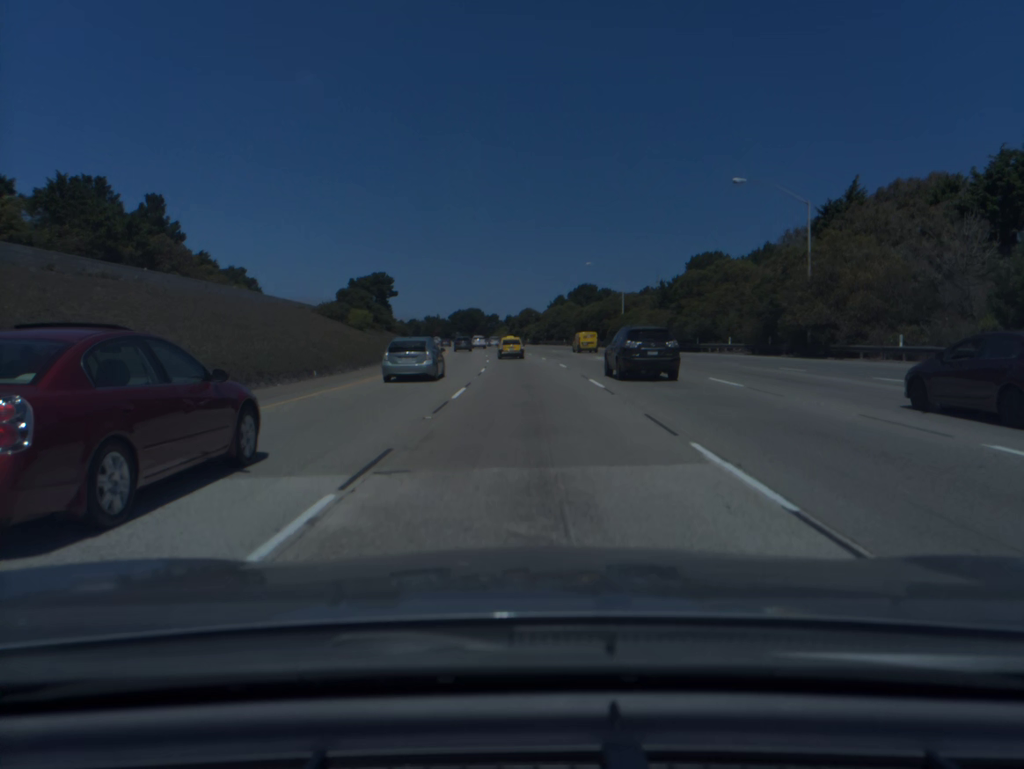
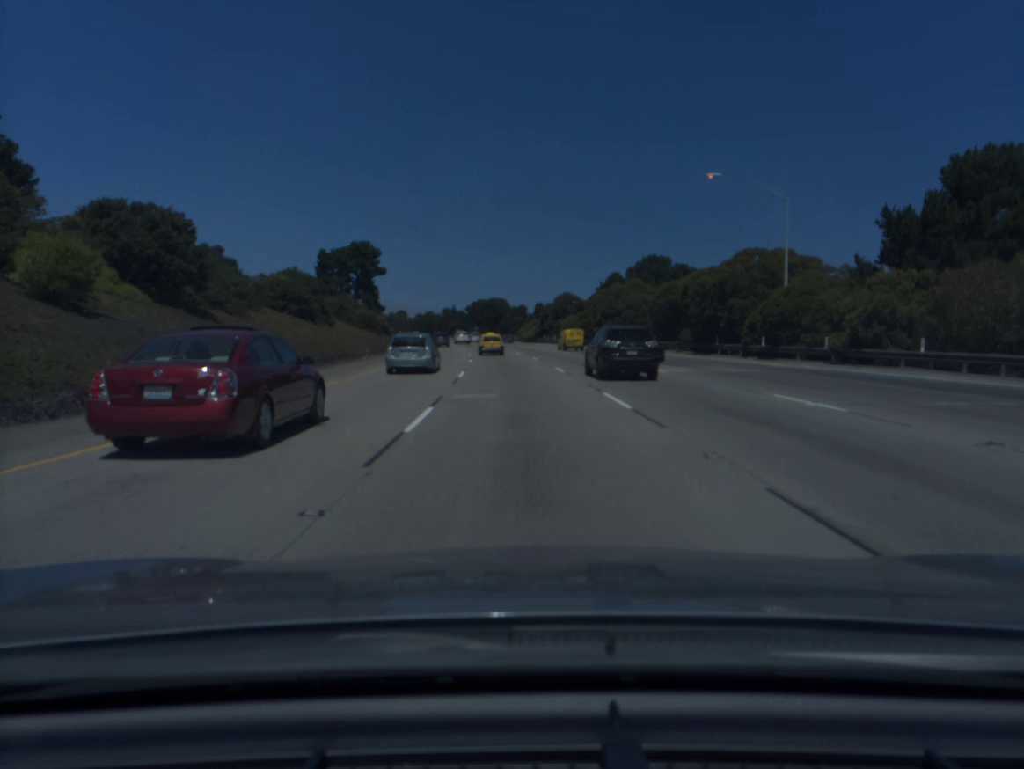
(-0.6, +50.4) m; -2°
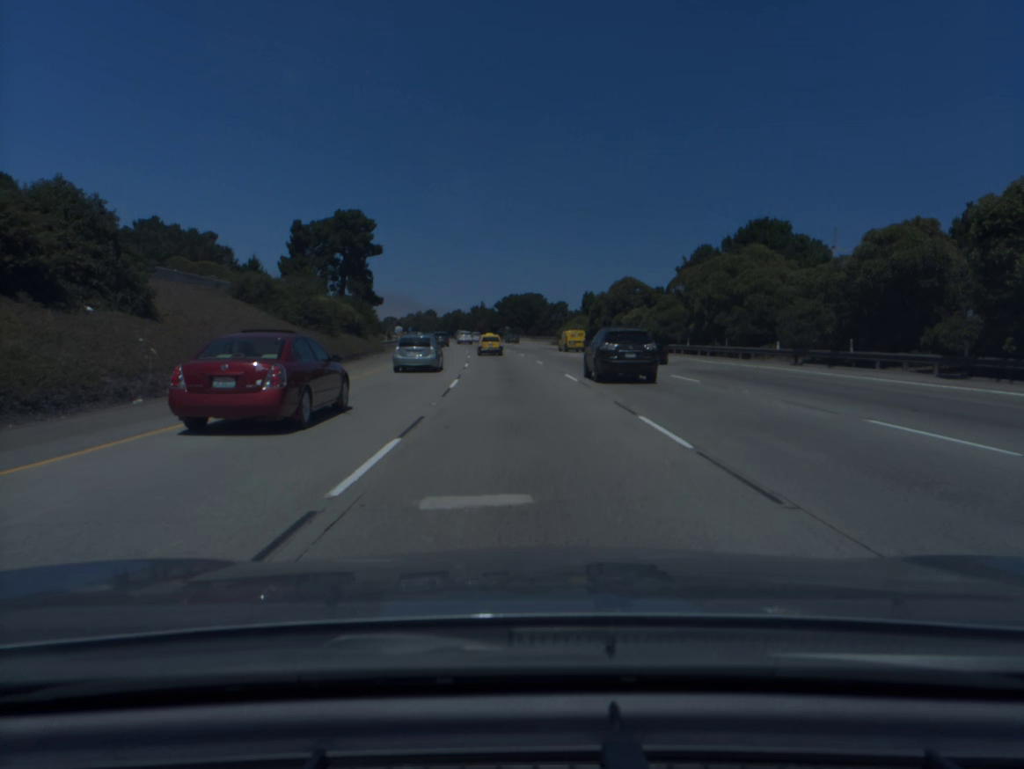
(-0.9, +33.7) m; -3°
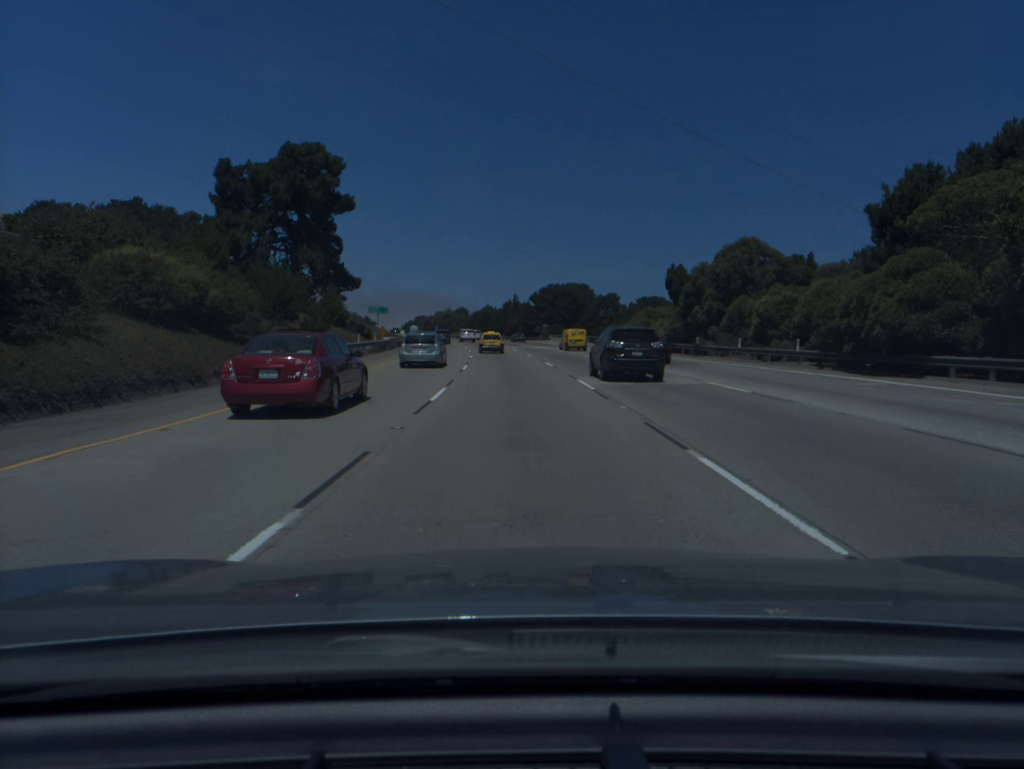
(-0.7, +33.9) m; -3°
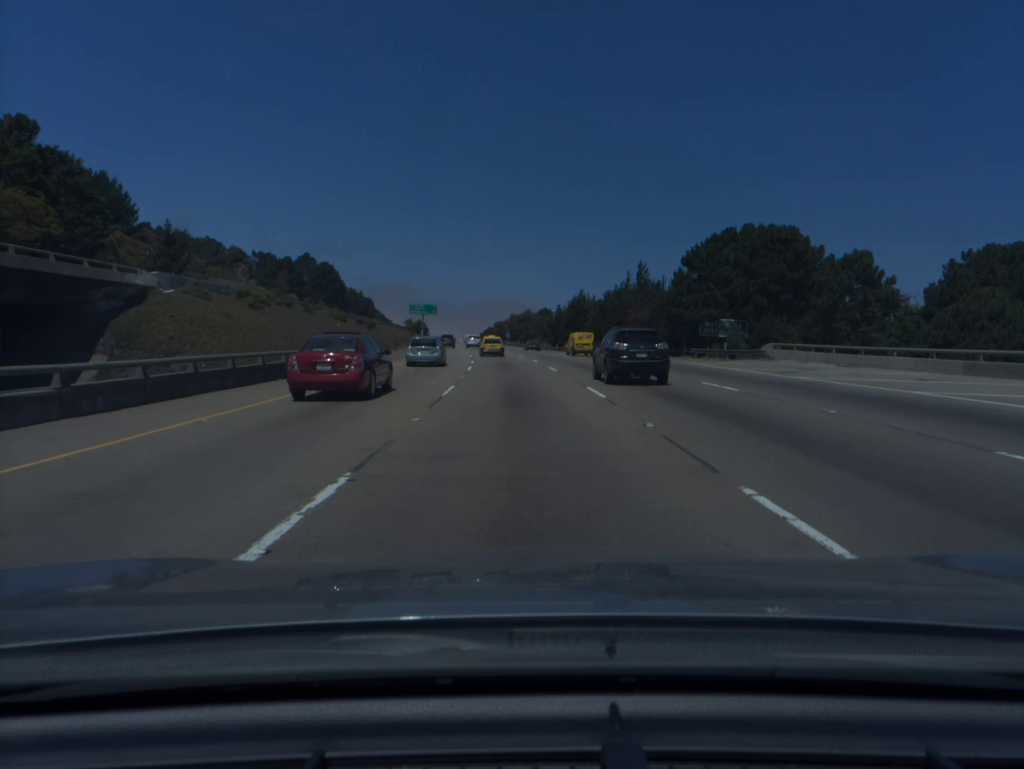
(-4.6, +85.1) m; -6°
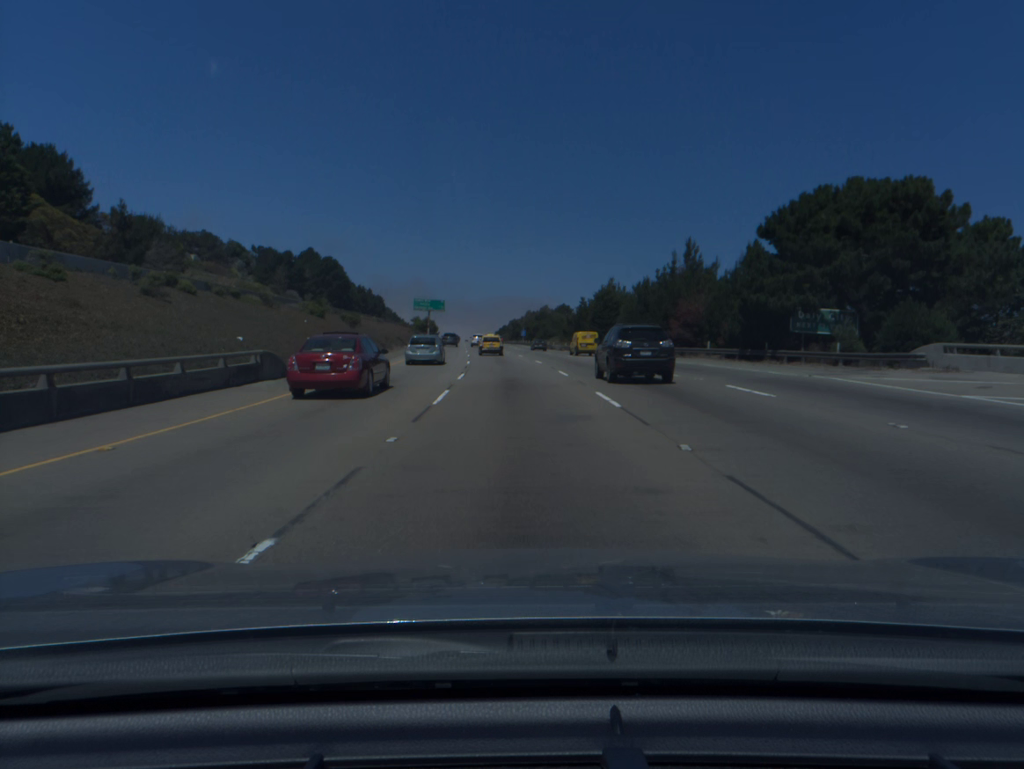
(-0.1, +17.1) m; -1°
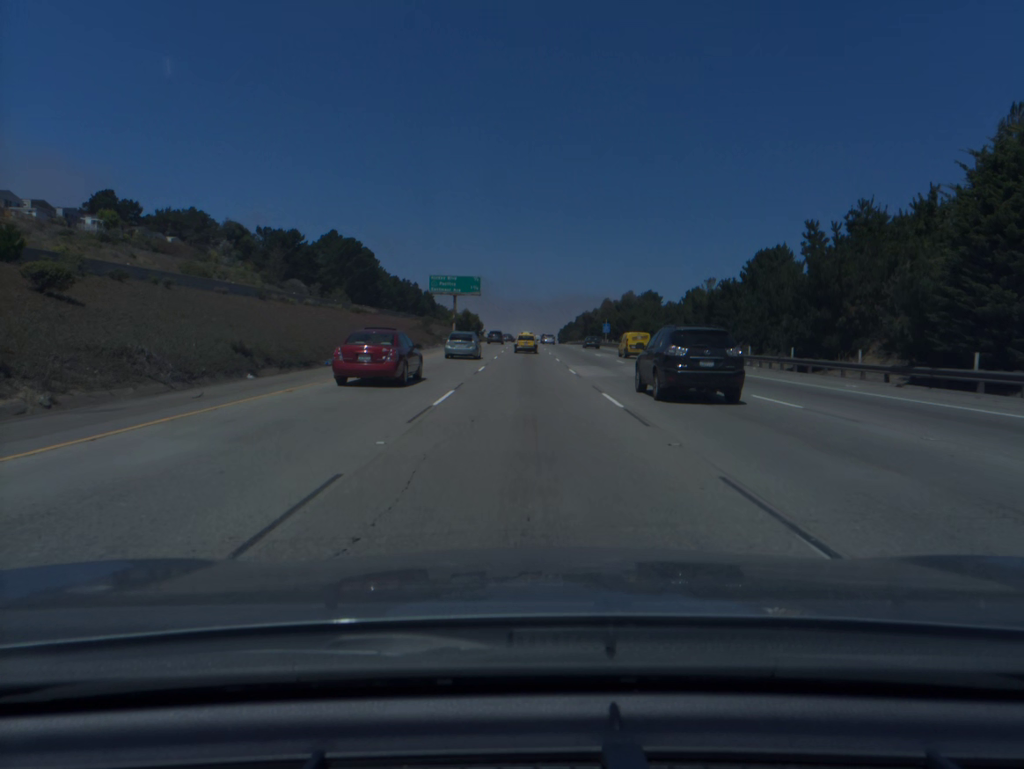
(-3.0, +68.4) m; -5°
